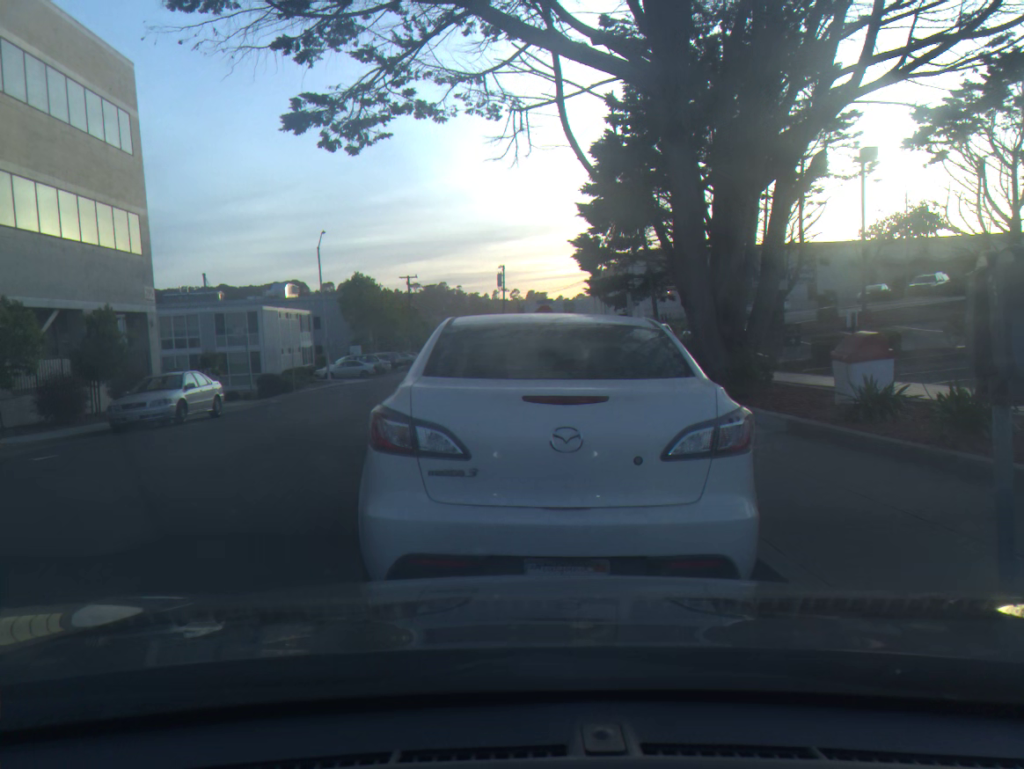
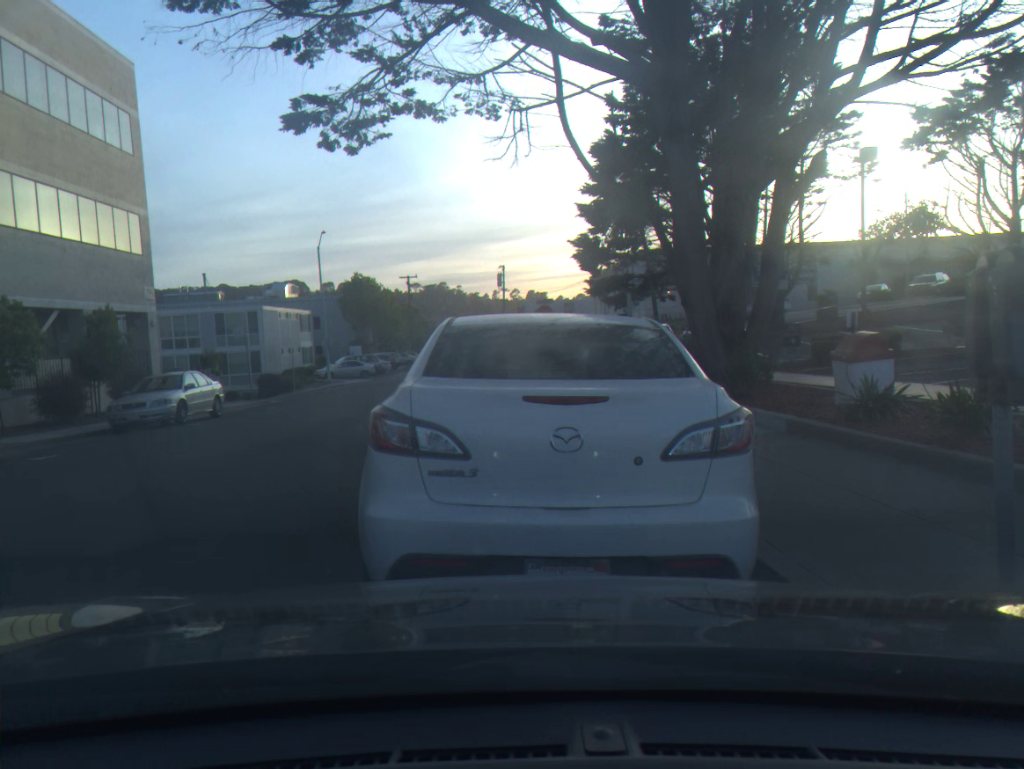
(0.0, 0.0) m; 0°
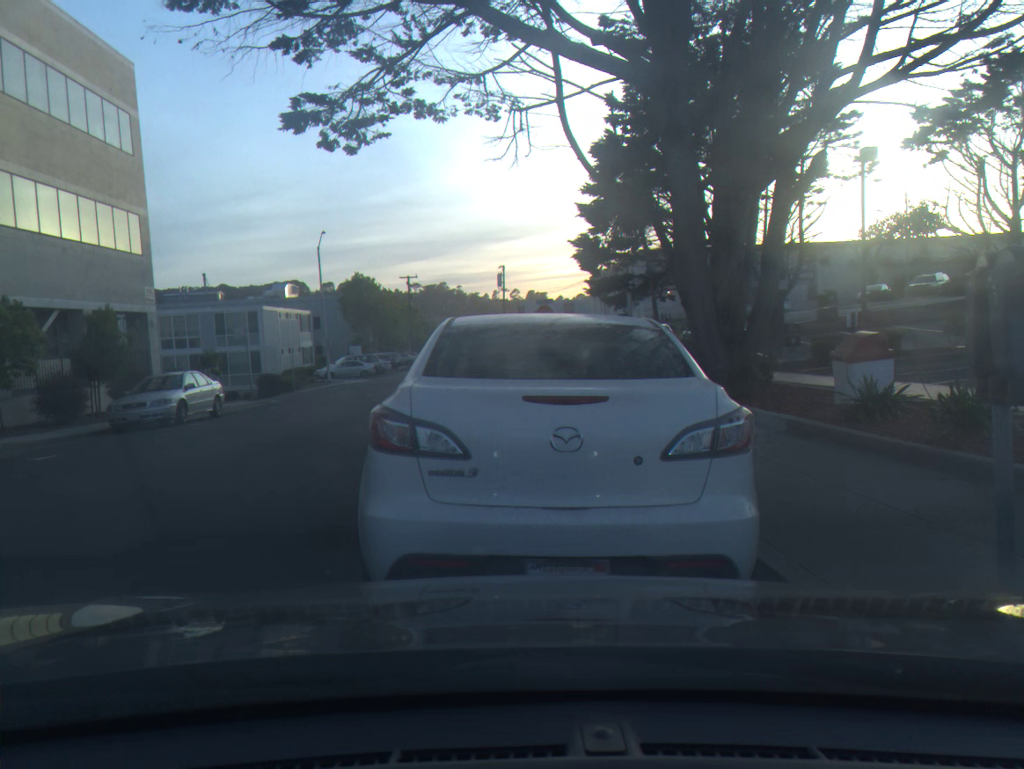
(0.0, 0.0) m; 0°
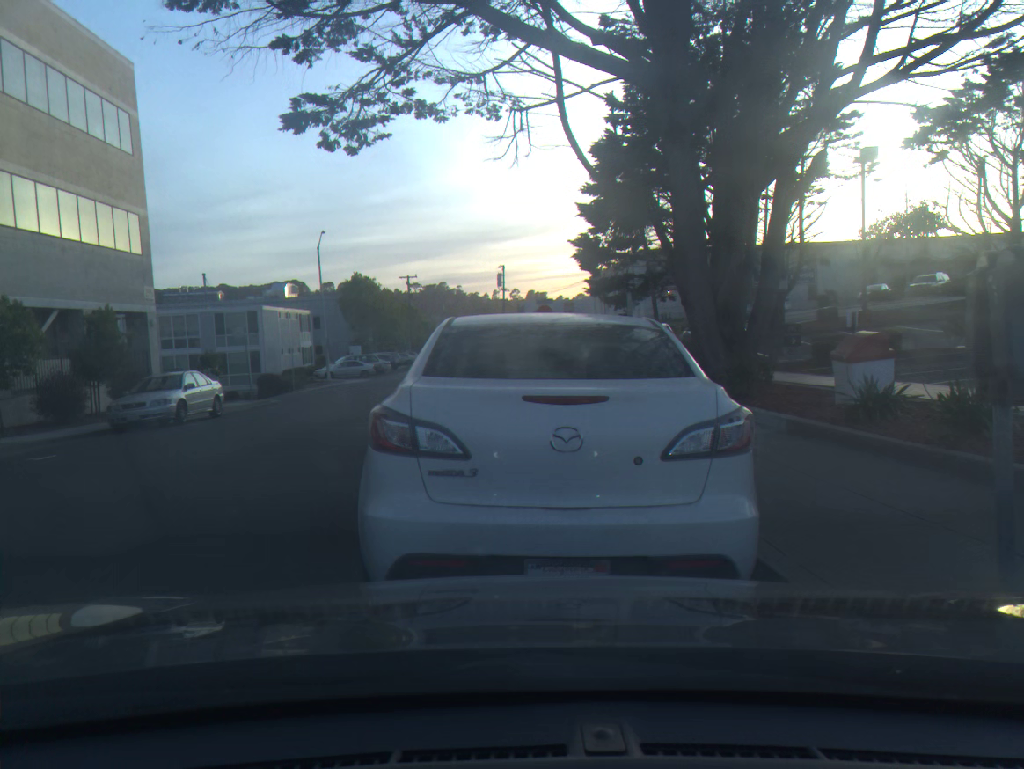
(0.0, 0.0) m; 0°
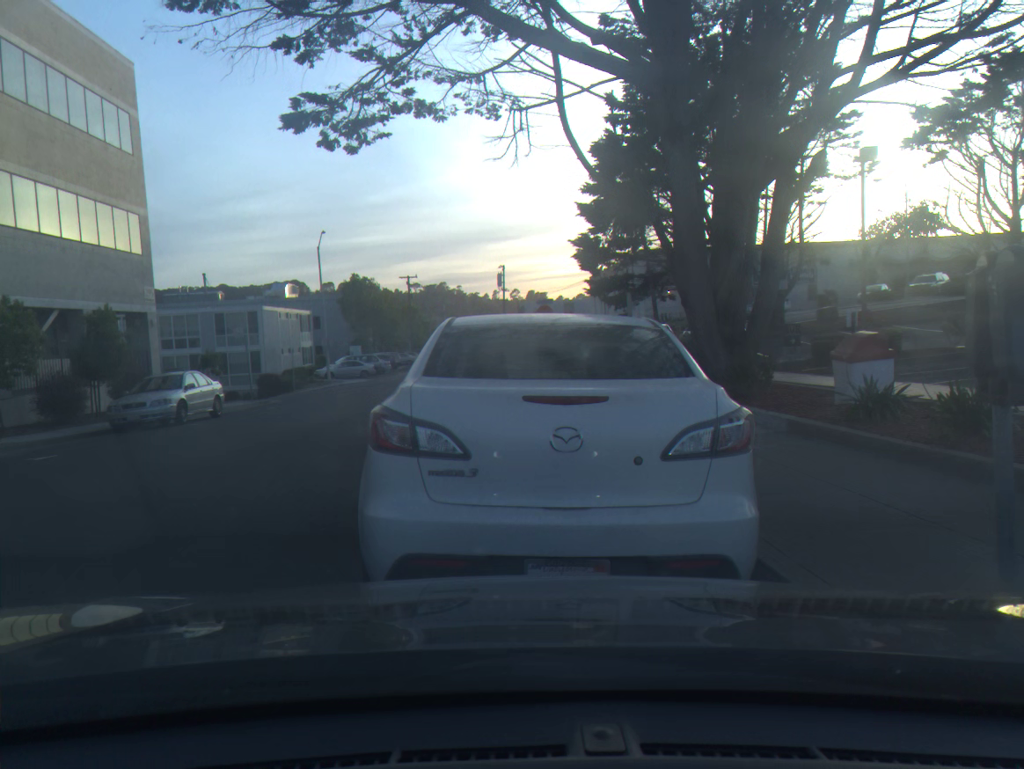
(0.0, 0.0) m; 0°
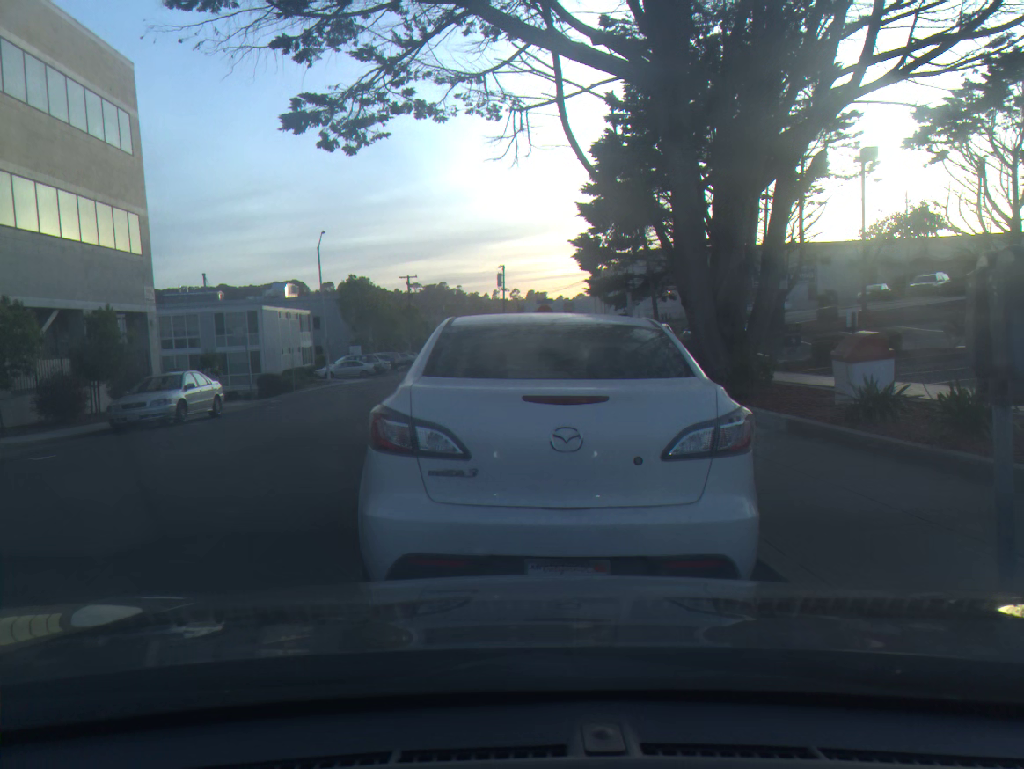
(0.0, 0.0) m; 0°
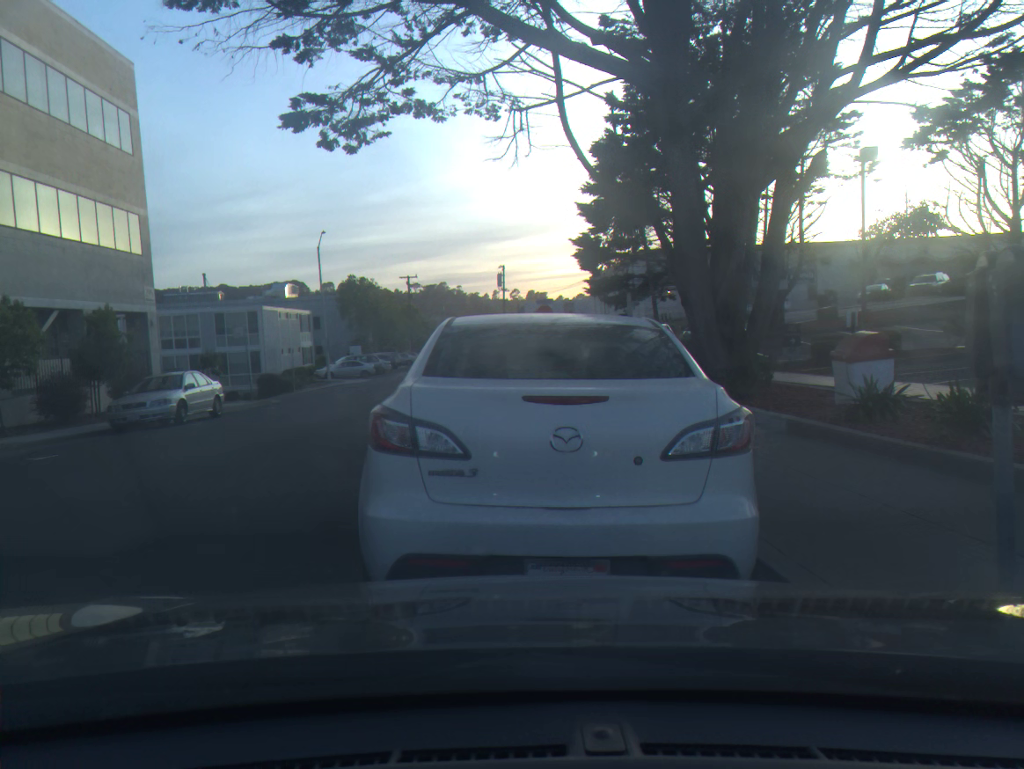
(0.0, 0.0) m; 0°
